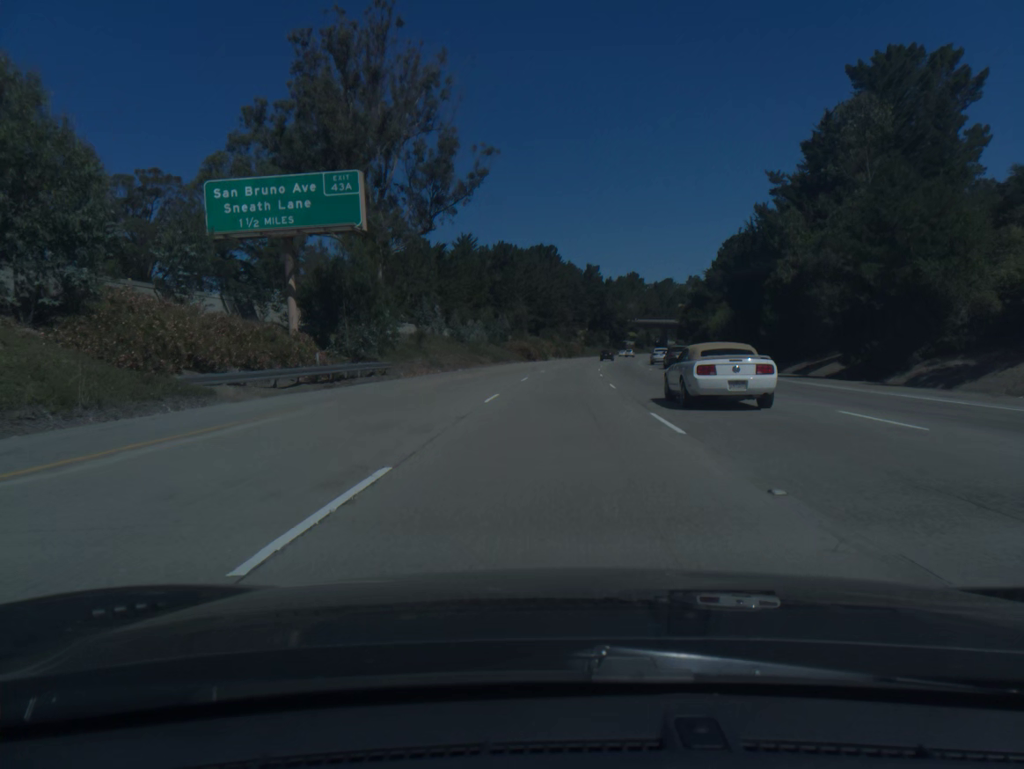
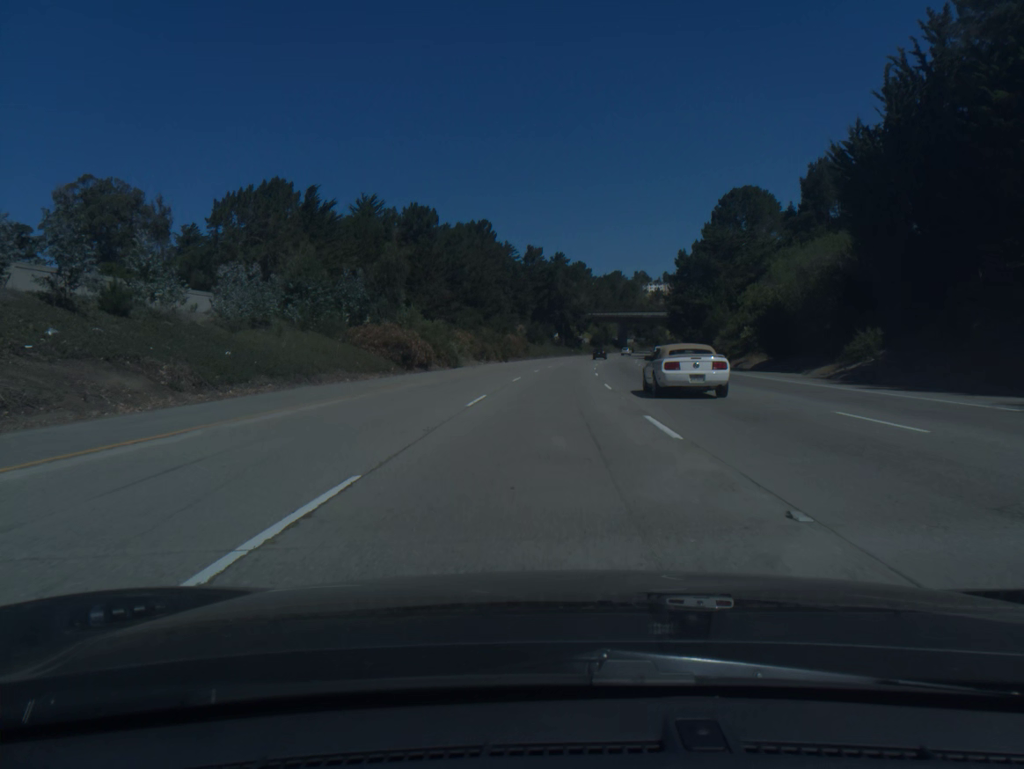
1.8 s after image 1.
(+2.2, +59.5) m; +4°
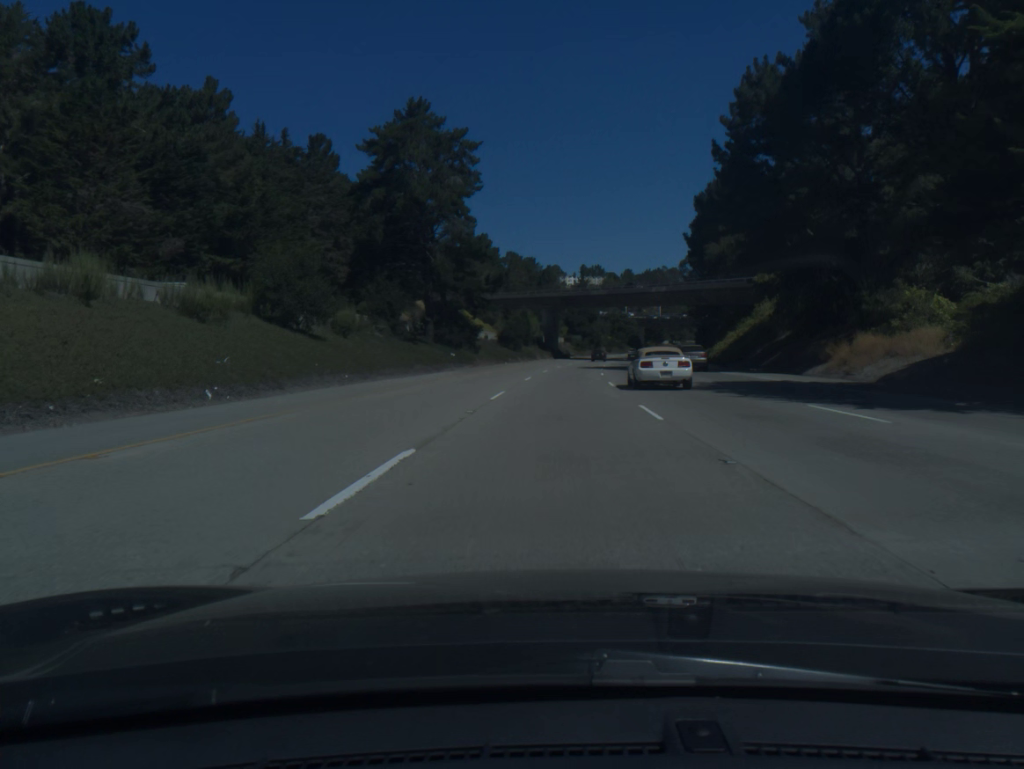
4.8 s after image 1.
(+5.7, +99.1) m; +7°
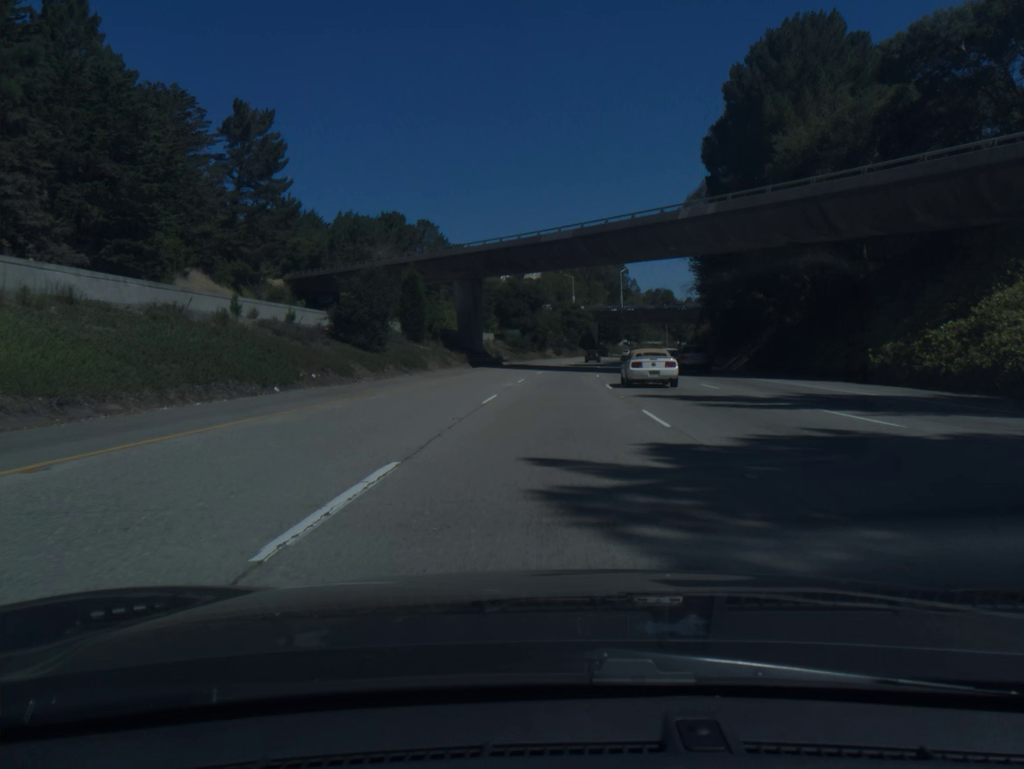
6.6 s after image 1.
(+2.3, +59.5) m; +5°
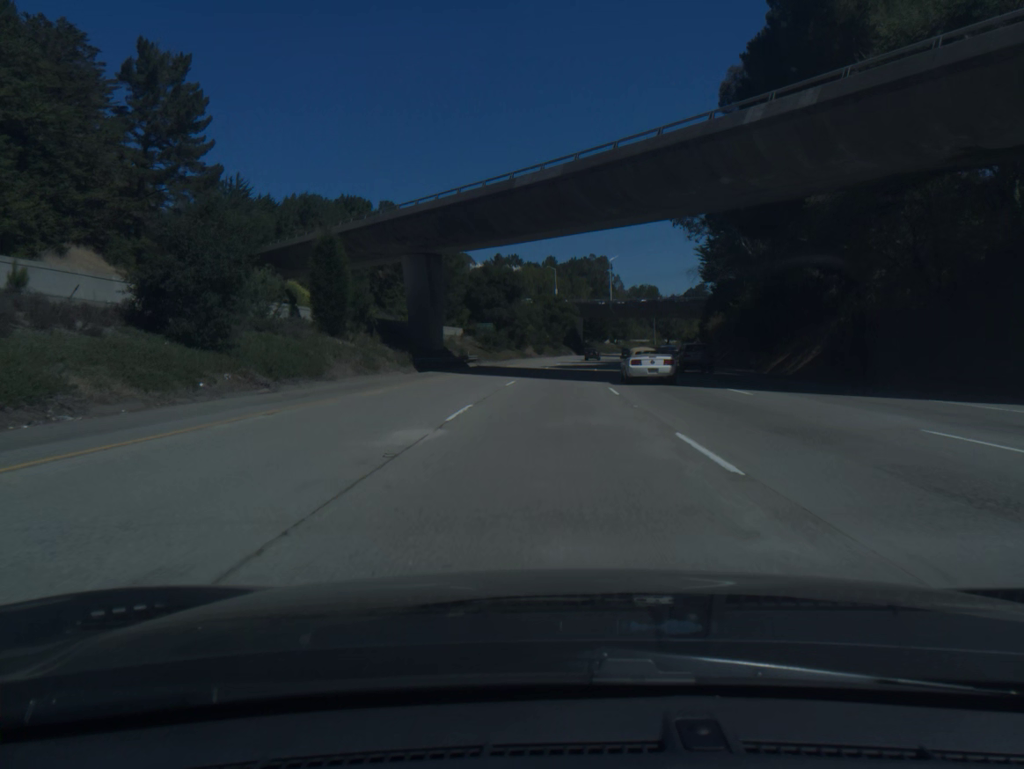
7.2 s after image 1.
(+0.2, +19.9) m; +1°
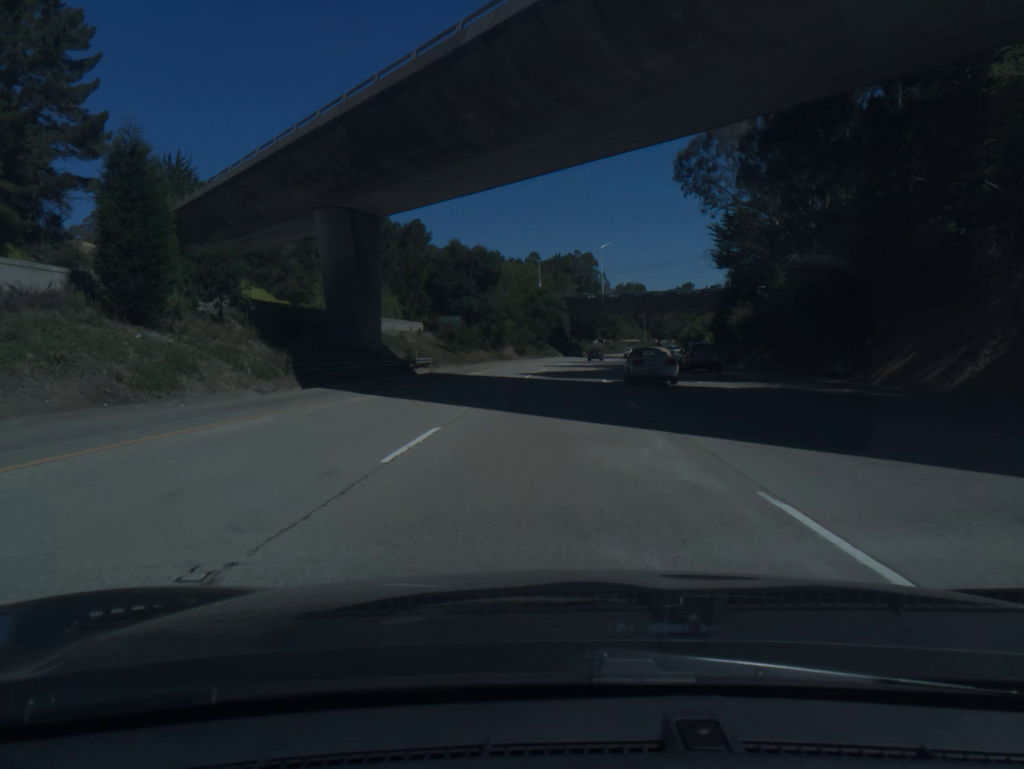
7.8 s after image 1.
(+0.2, +19.9) m; +1°
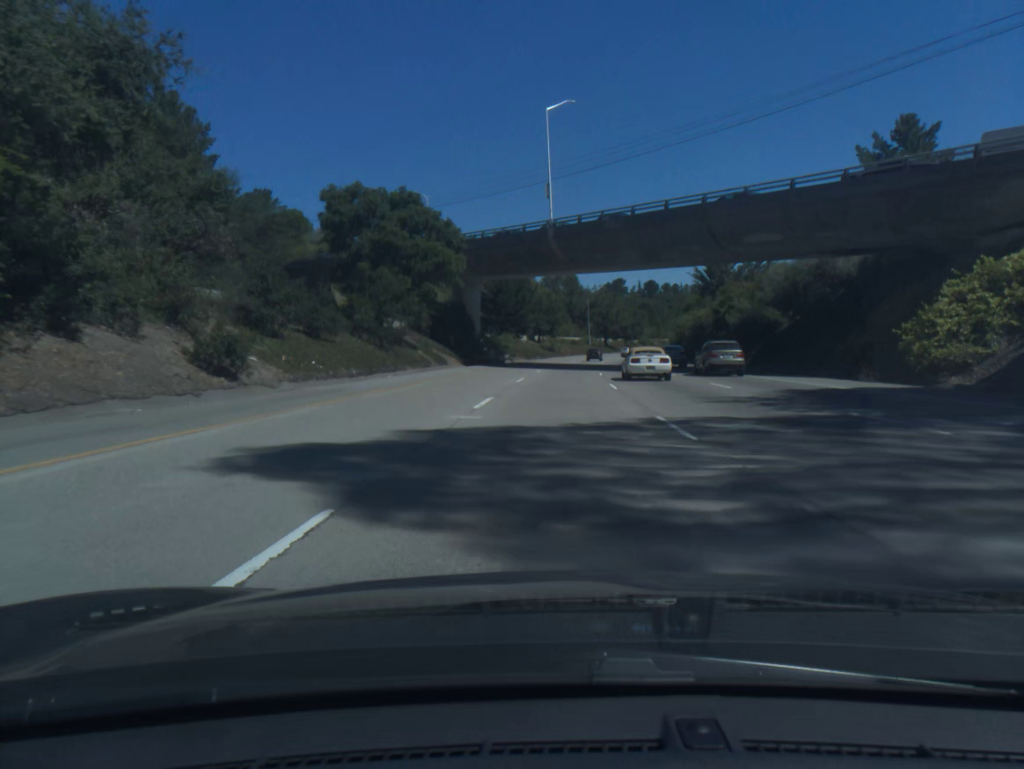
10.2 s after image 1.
(+3.7, +79.3) m; +6°
